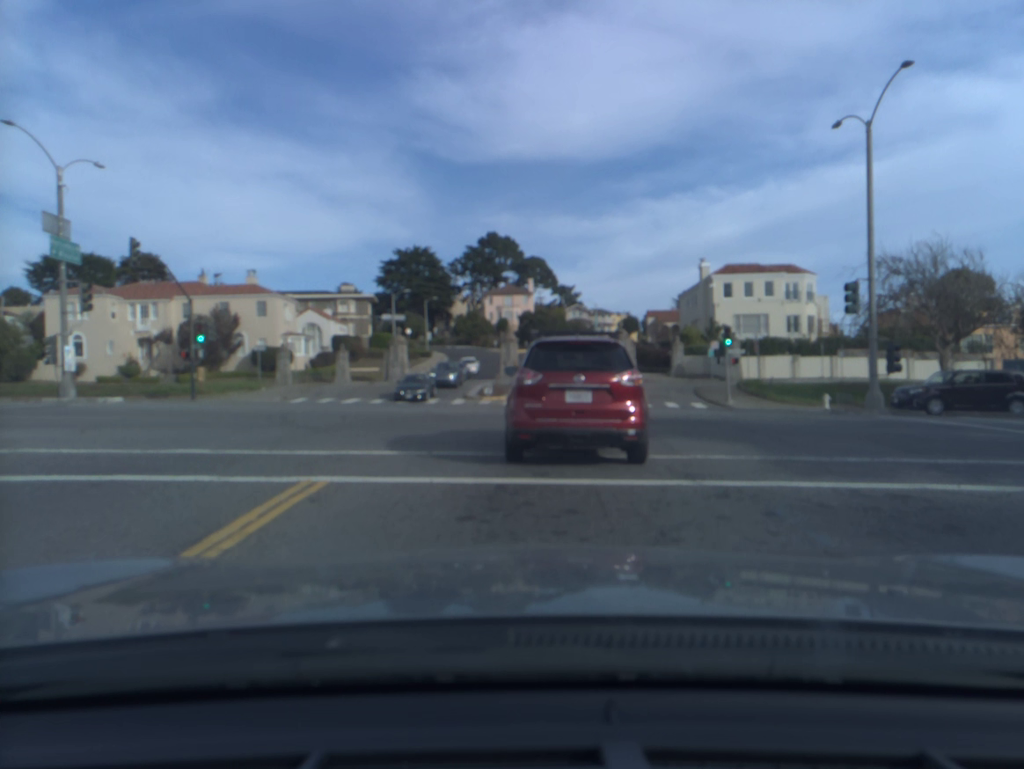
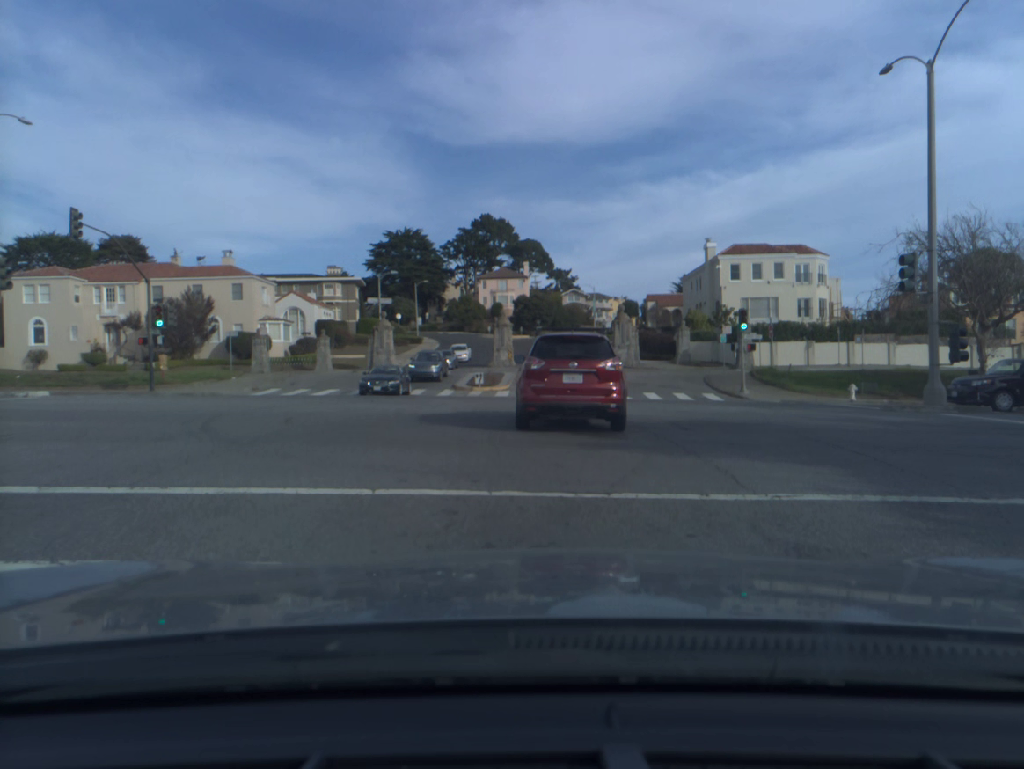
(0.0, +3.7) m; 0°
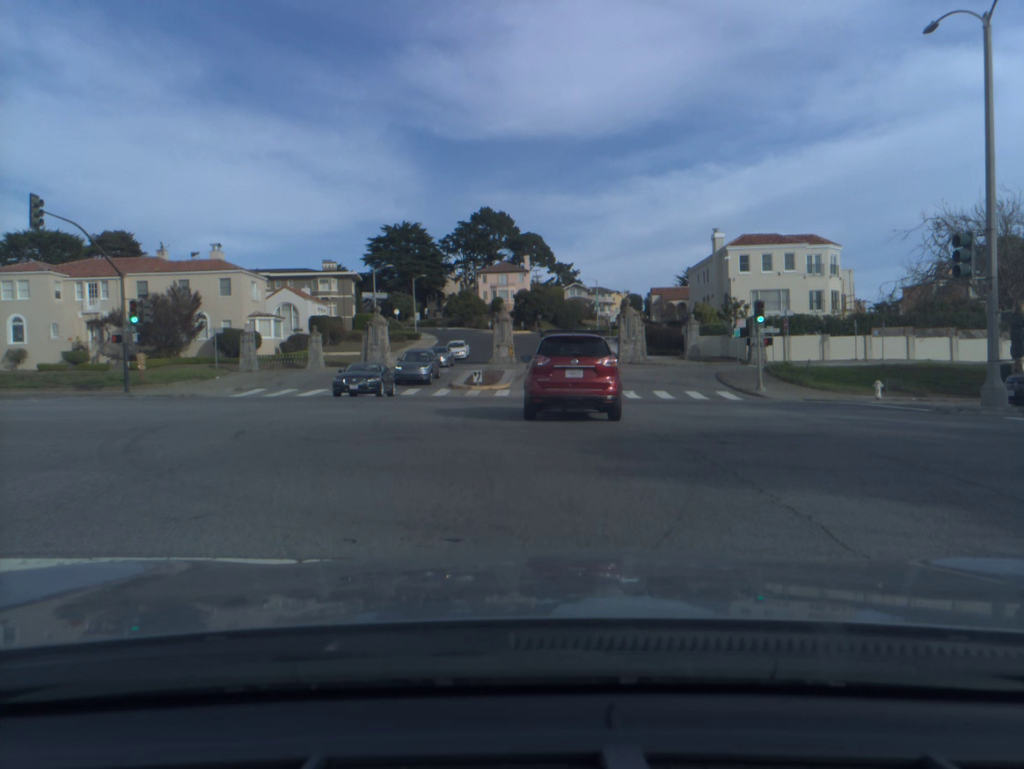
(0.0, +2.5) m; -1°
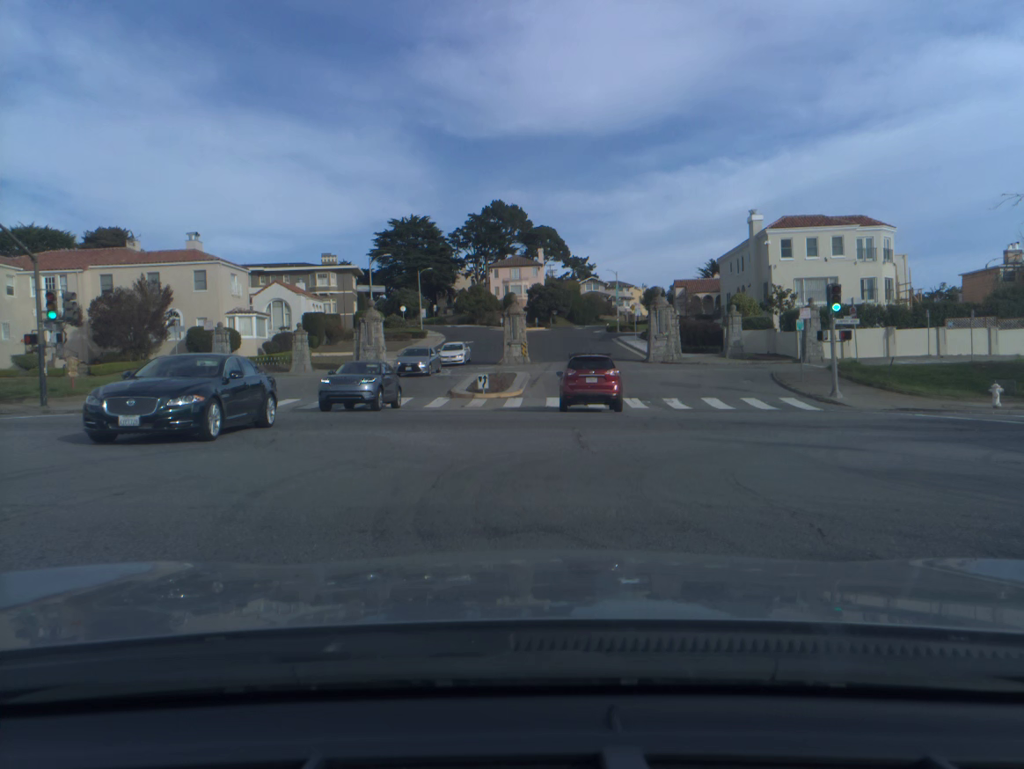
(0.0, +7.5) m; -1°
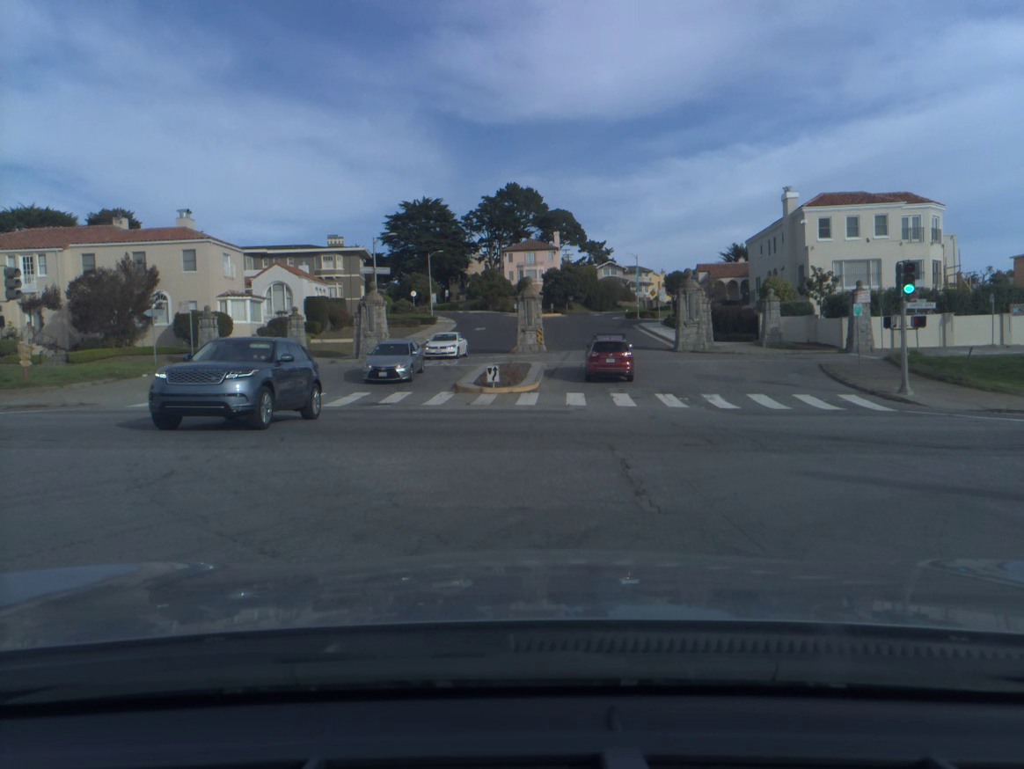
(0.0, +4.3) m; -1°
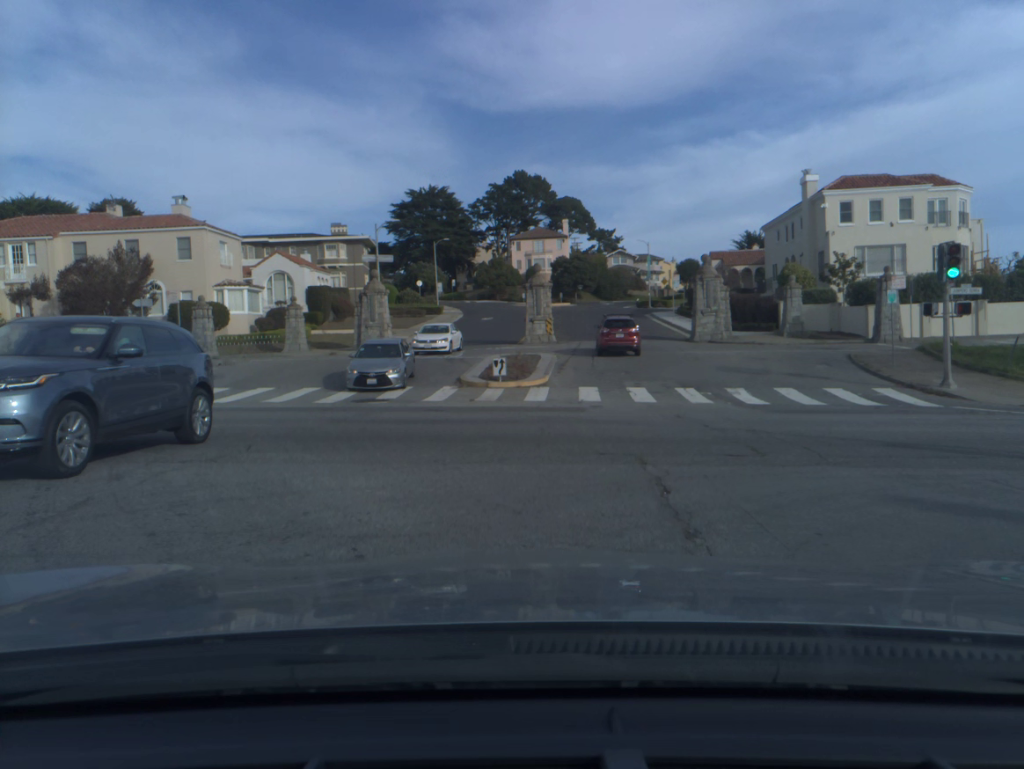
(0.0, +1.9) m; 0°
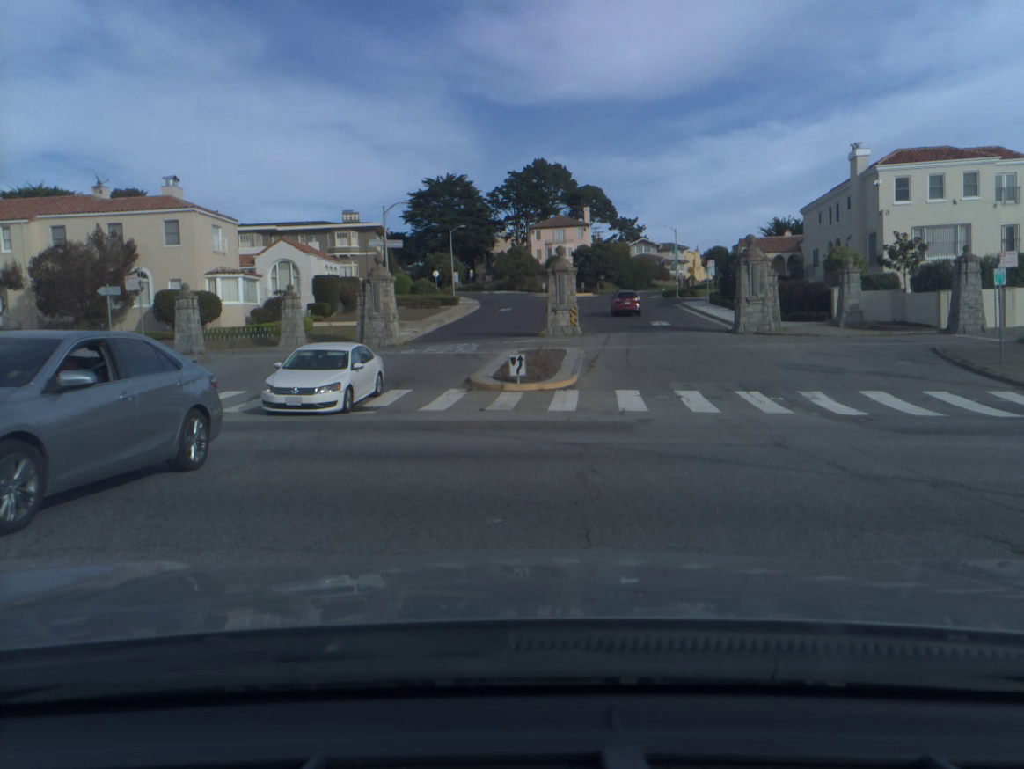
(0.0, +5.0) m; 0°
